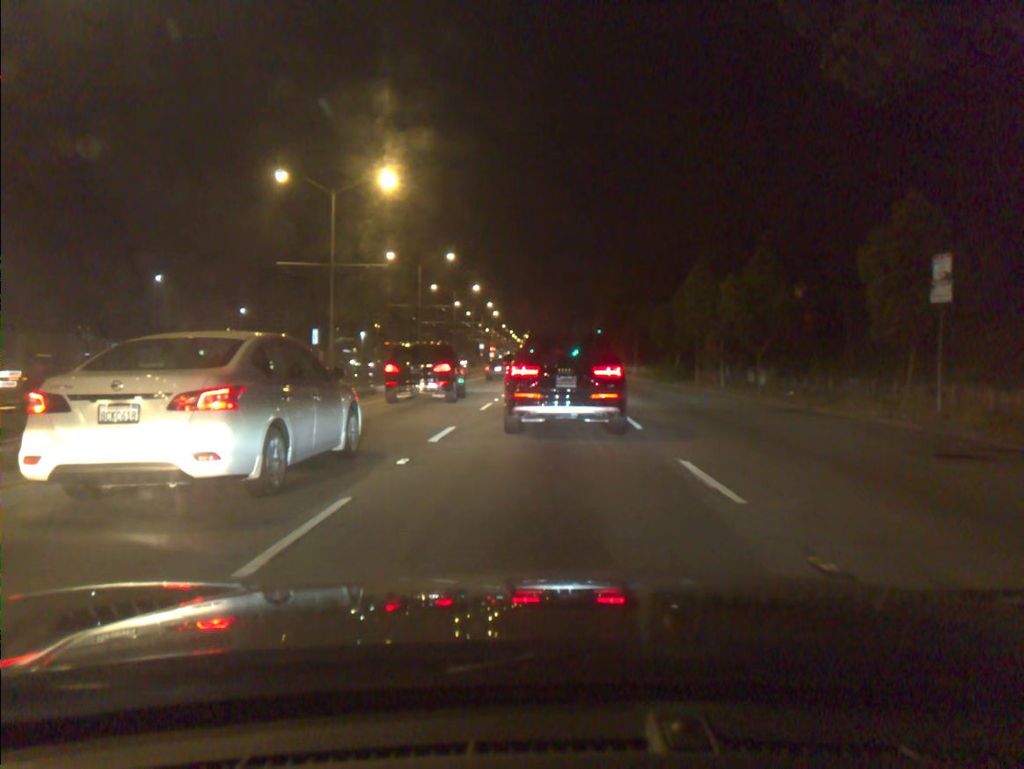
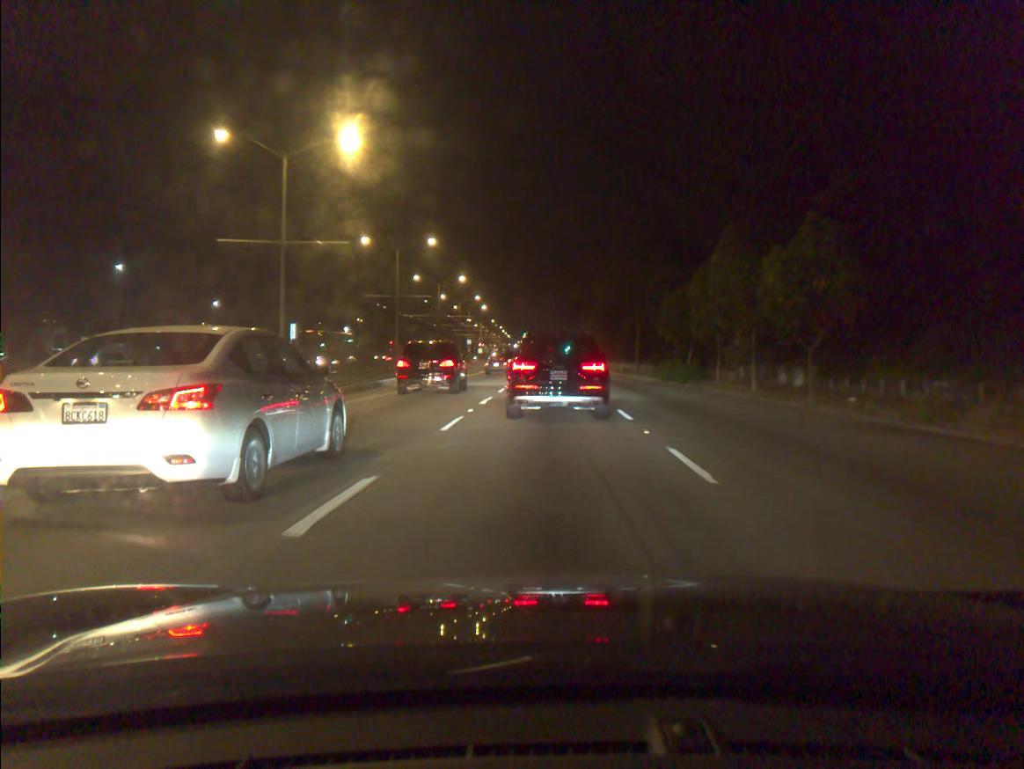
(+0.1, +6.1) m; +1°
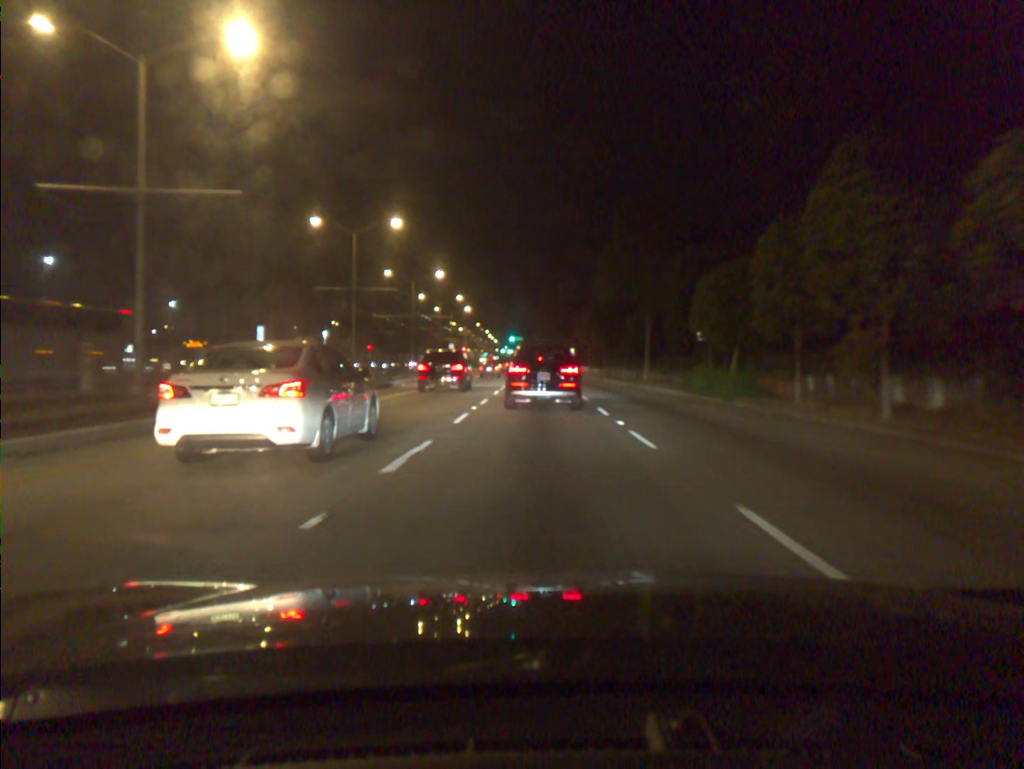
(+0.1, +11.5) m; +1°
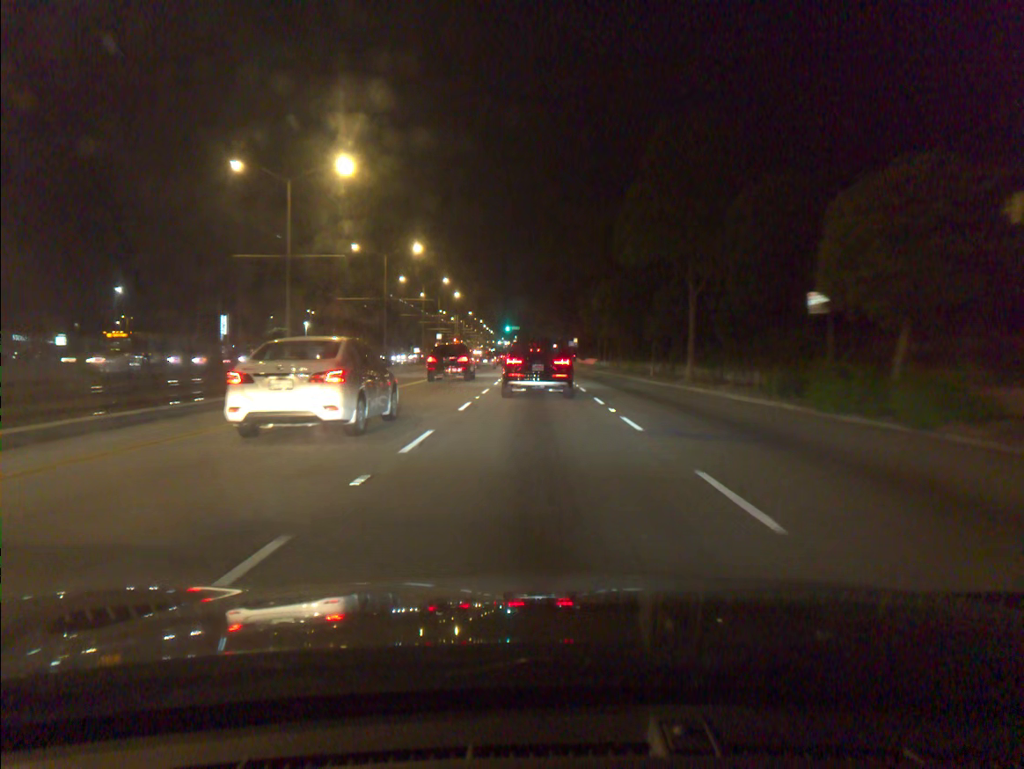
(-0.1, +12.9) m; -1°
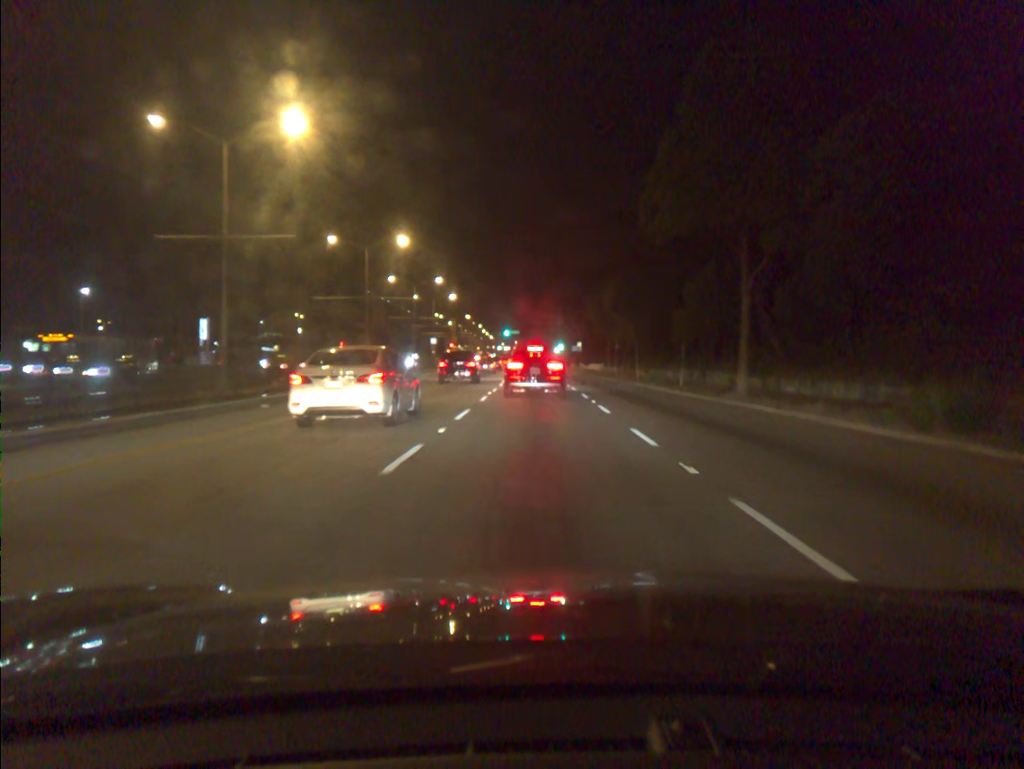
(0.0, +8.6) m; +1°
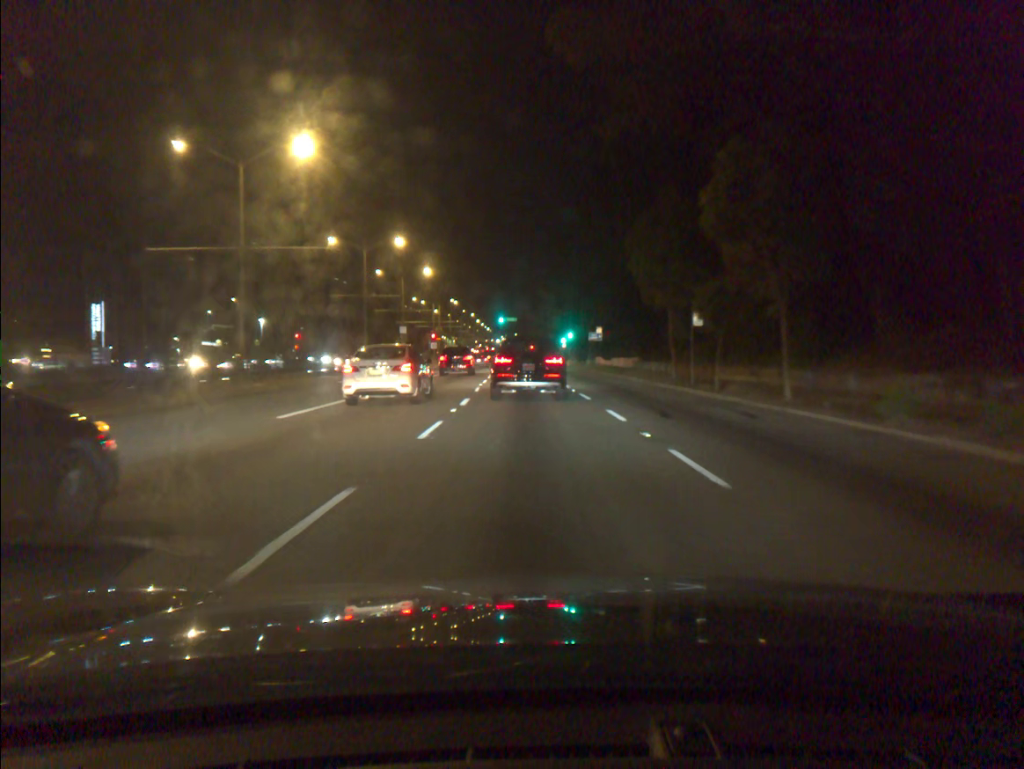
(0.0, +25.8) m; 0°
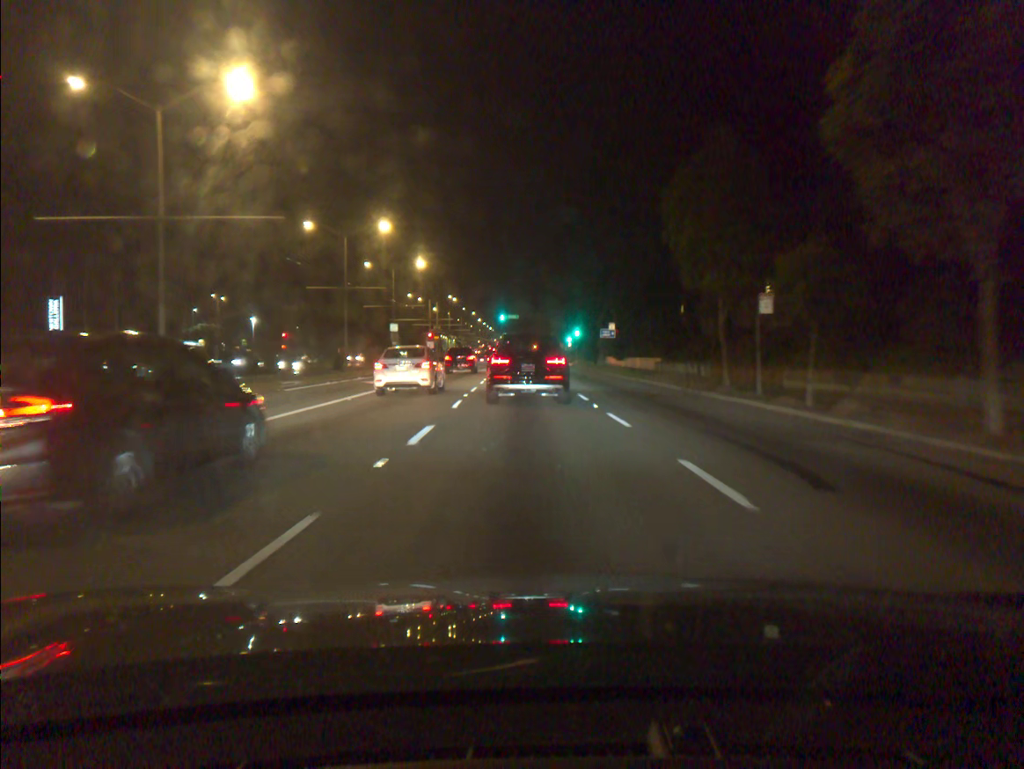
(0.0, +8.2) m; 0°
